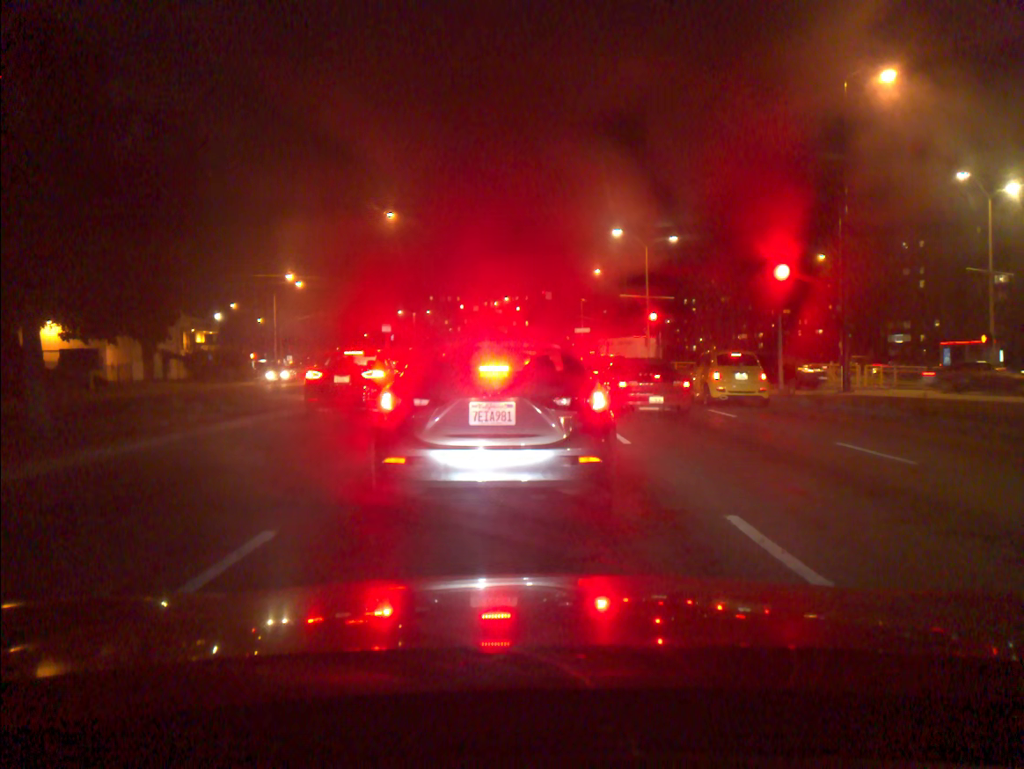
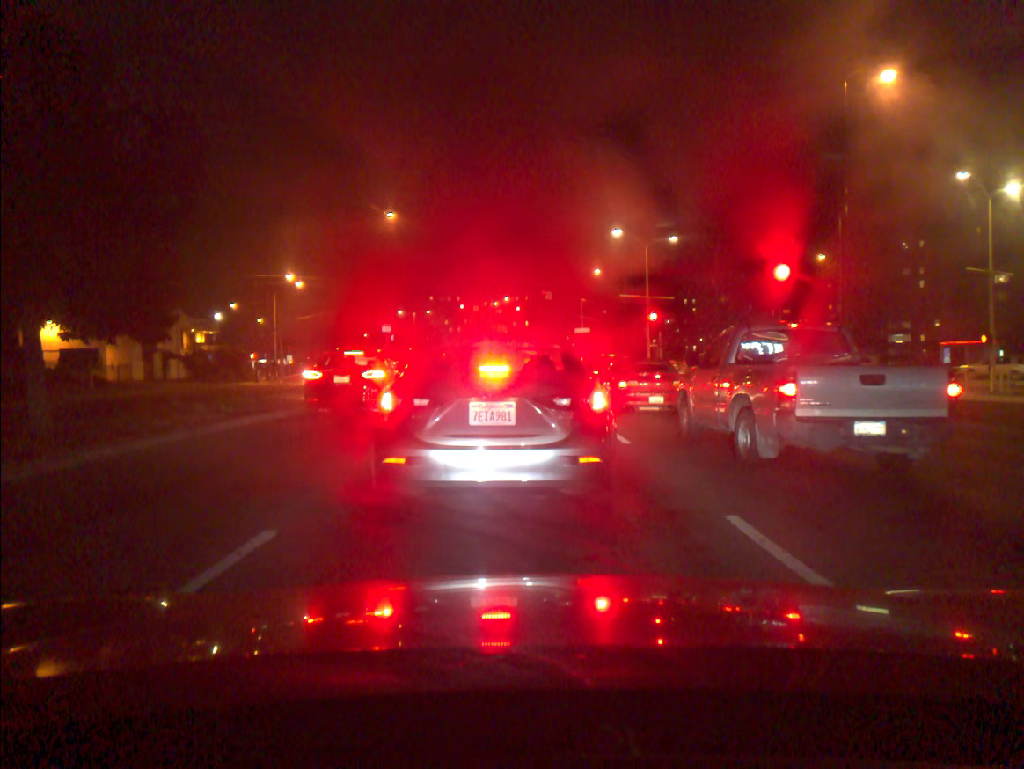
(0.0, +0.1) m; 0°
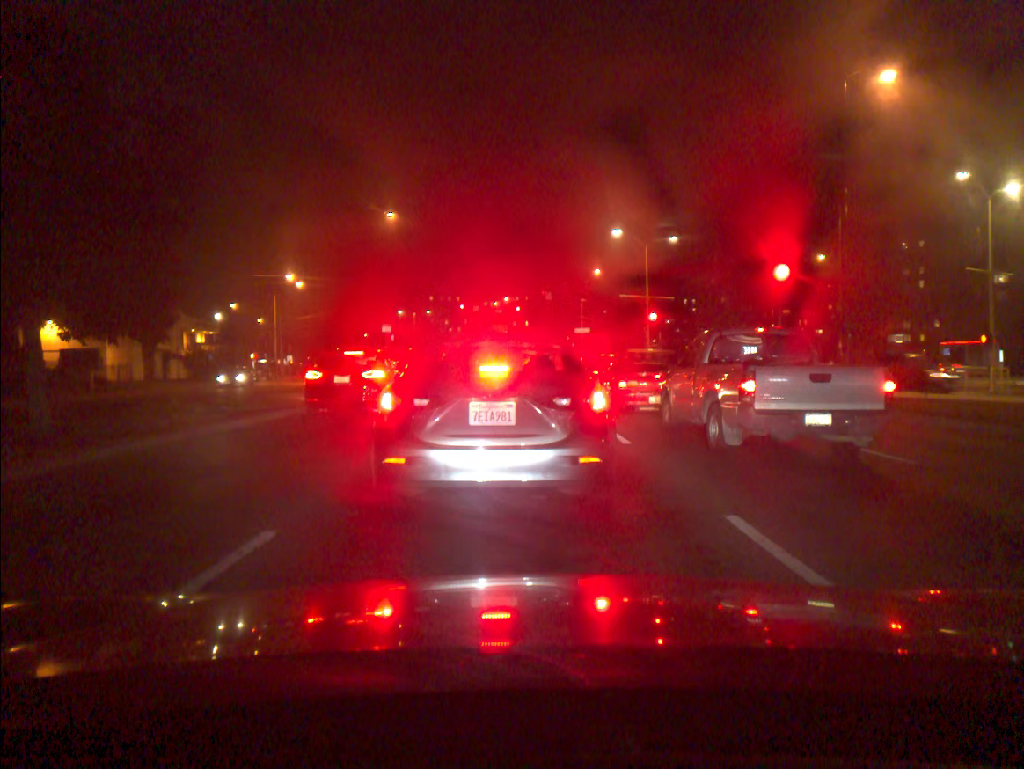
(0.0, 0.0) m; 0°
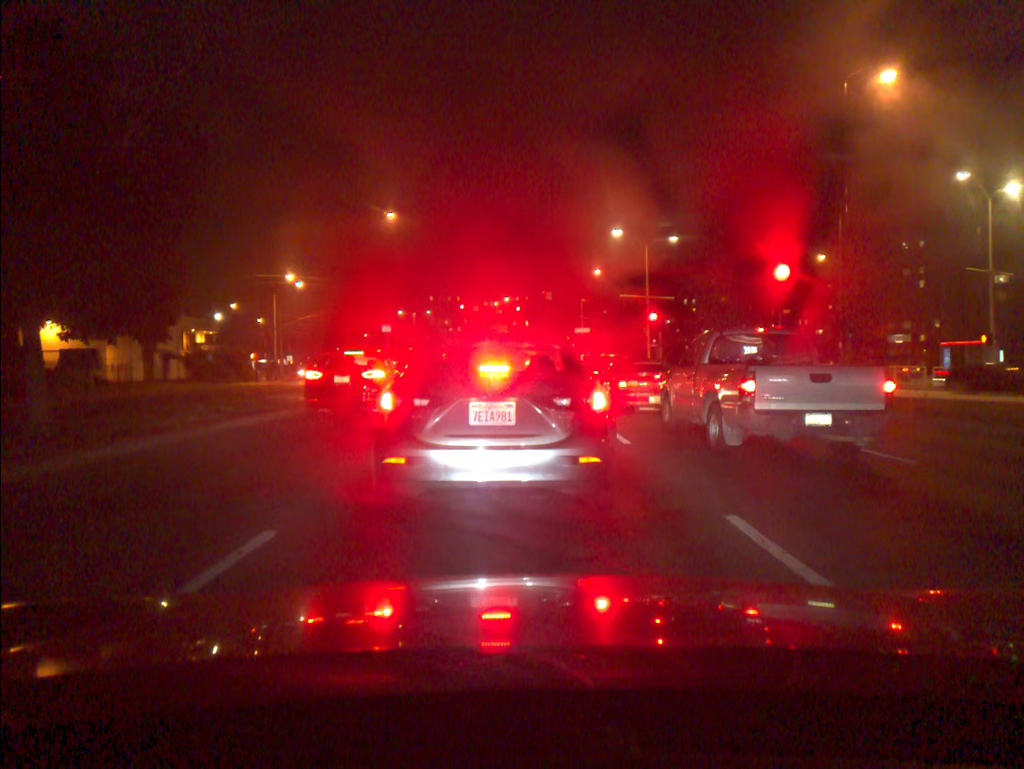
(0.0, 0.0) m; 0°
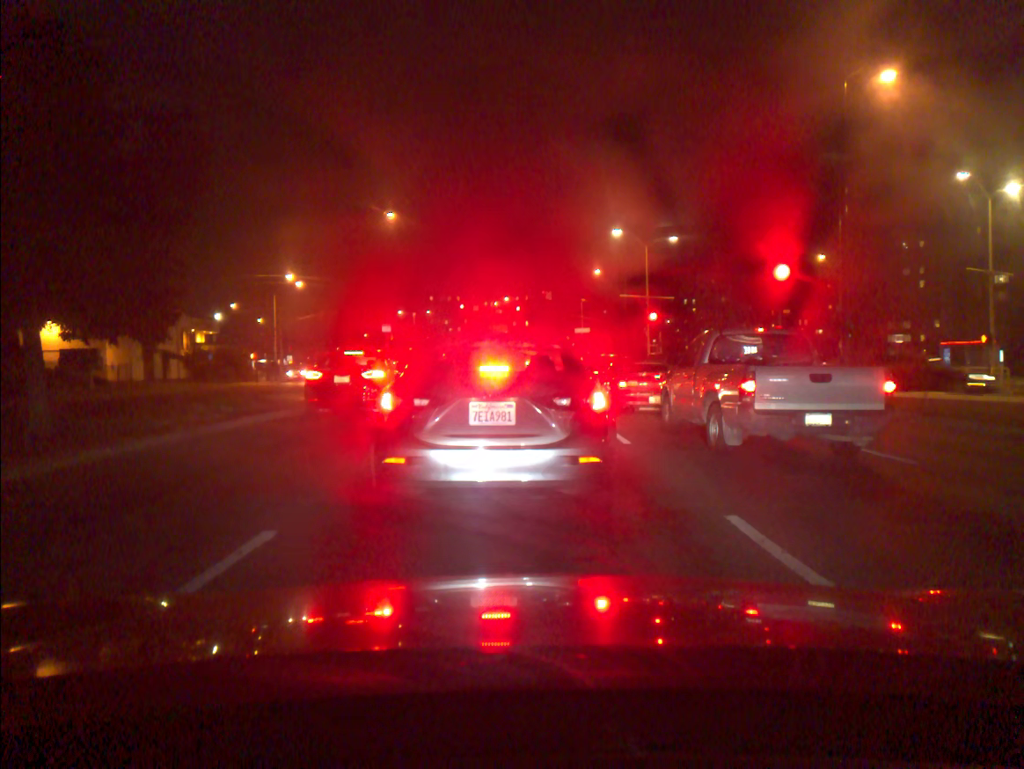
(0.0, 0.0) m; 0°
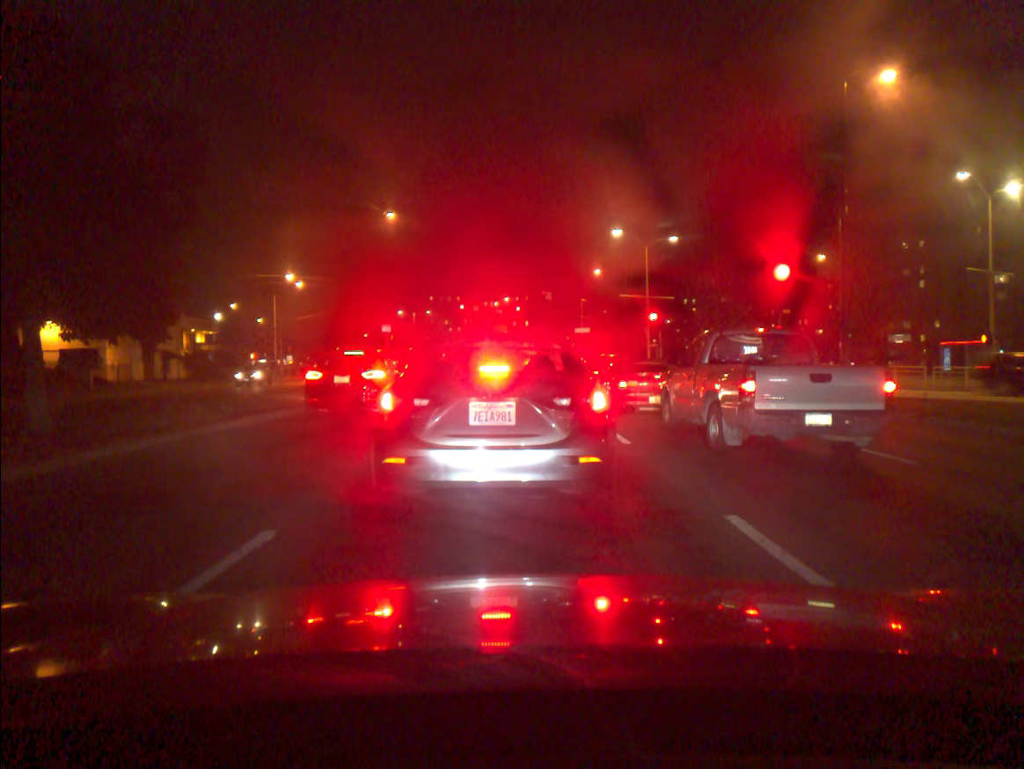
(0.0, 0.0) m; 0°
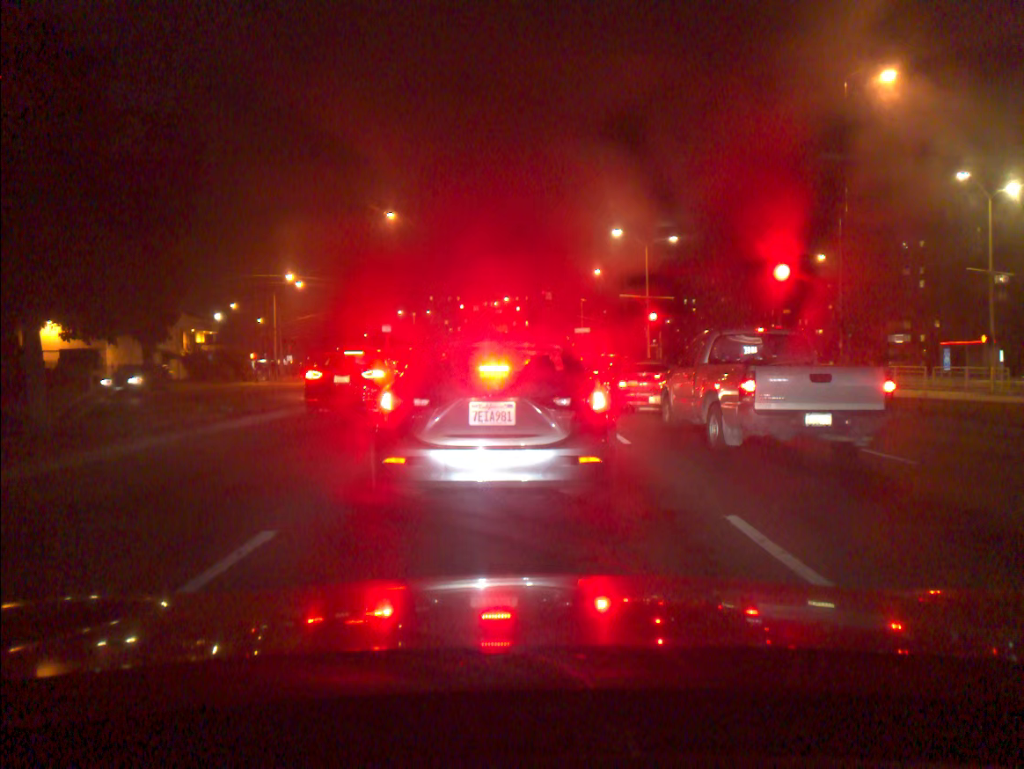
(0.0, 0.0) m; 0°
